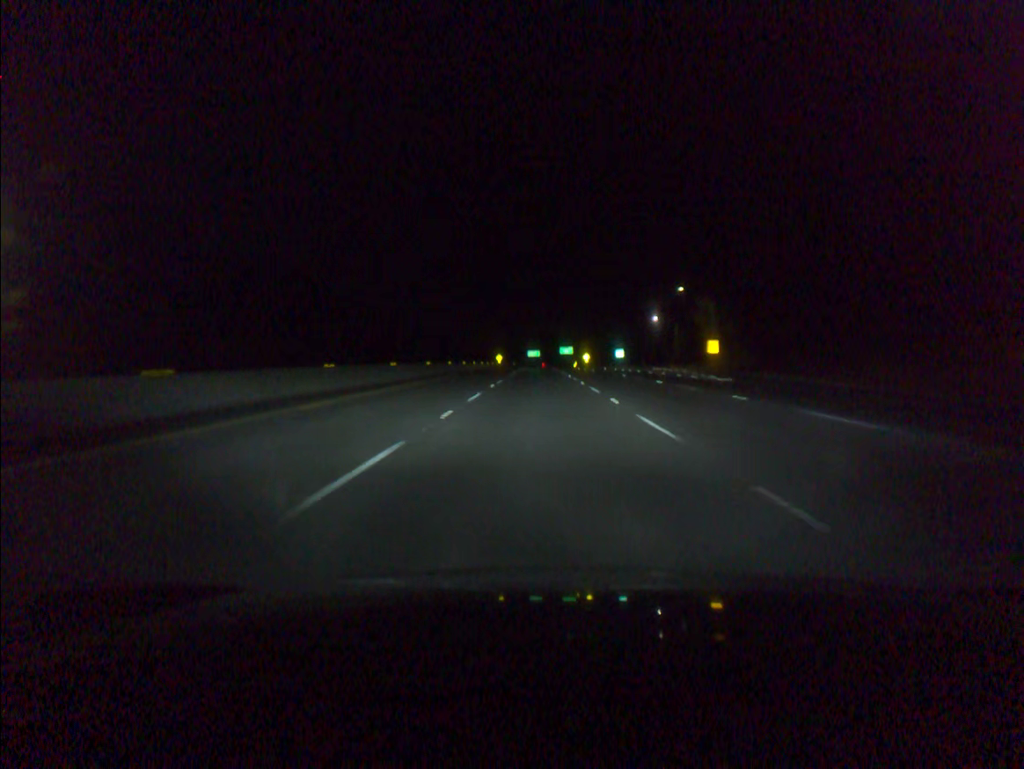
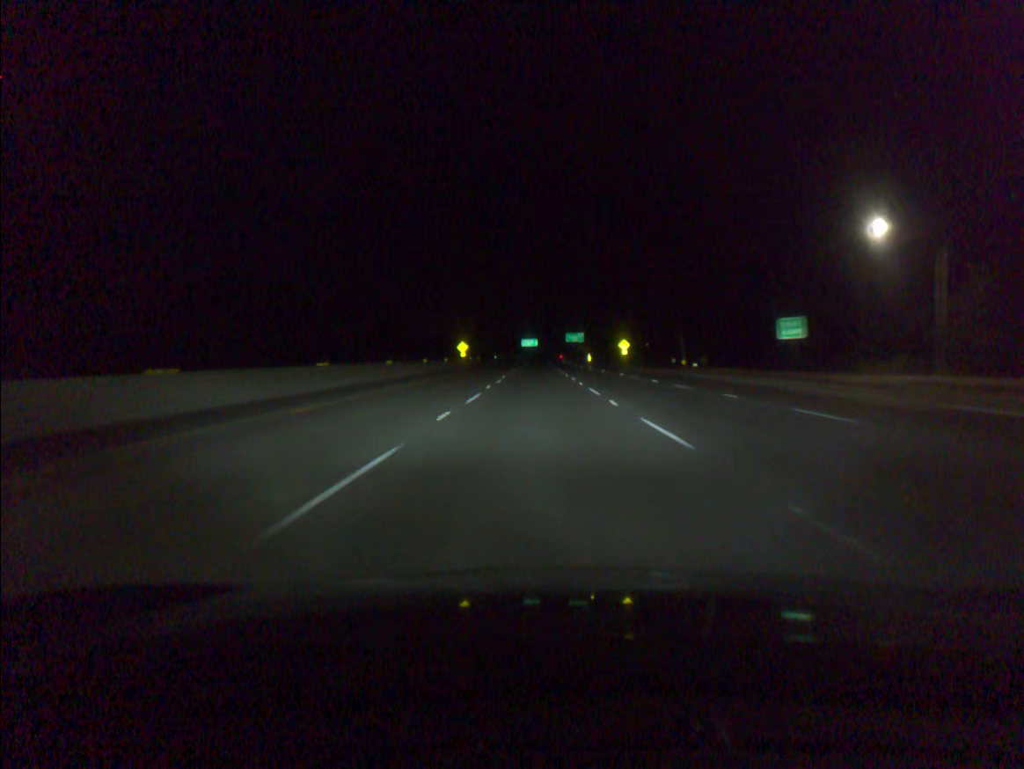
(-0.2, +102.5) m; 0°
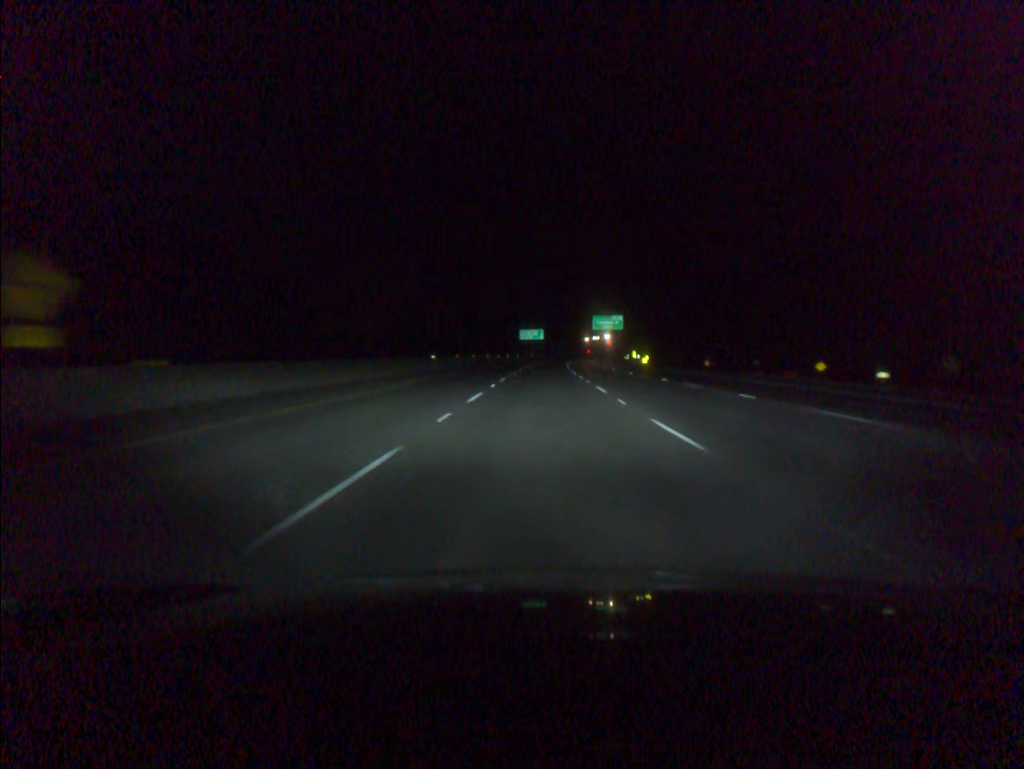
(-0.5, +102.9) m; 0°
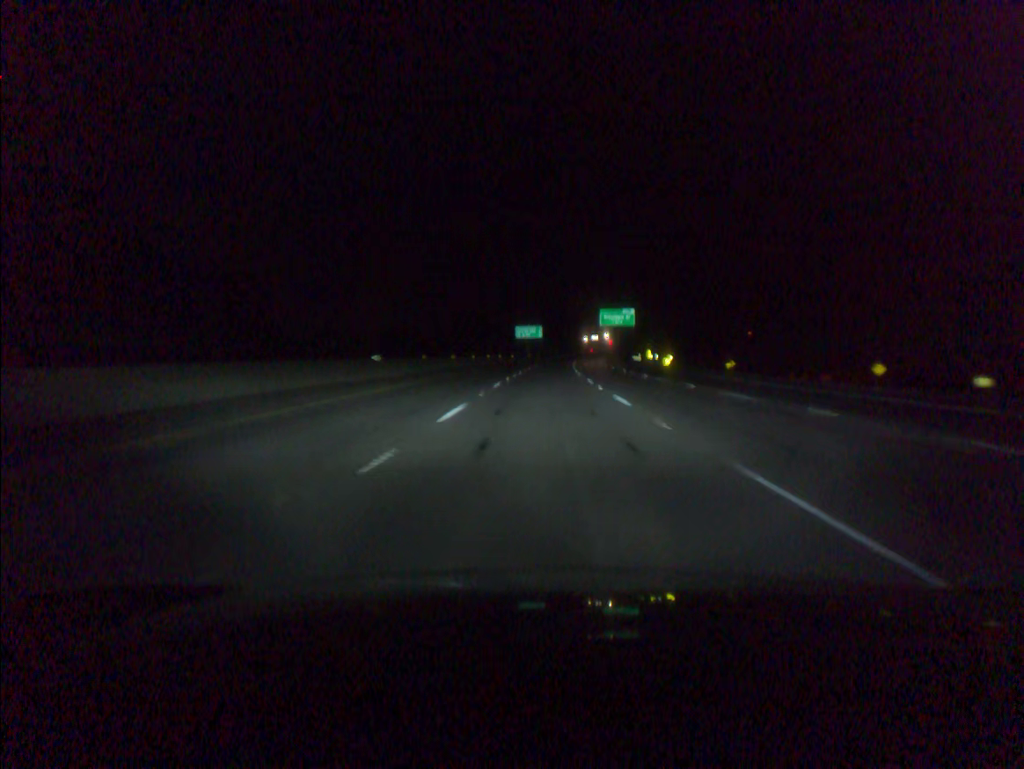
(0.0, +20.5) m; 0°
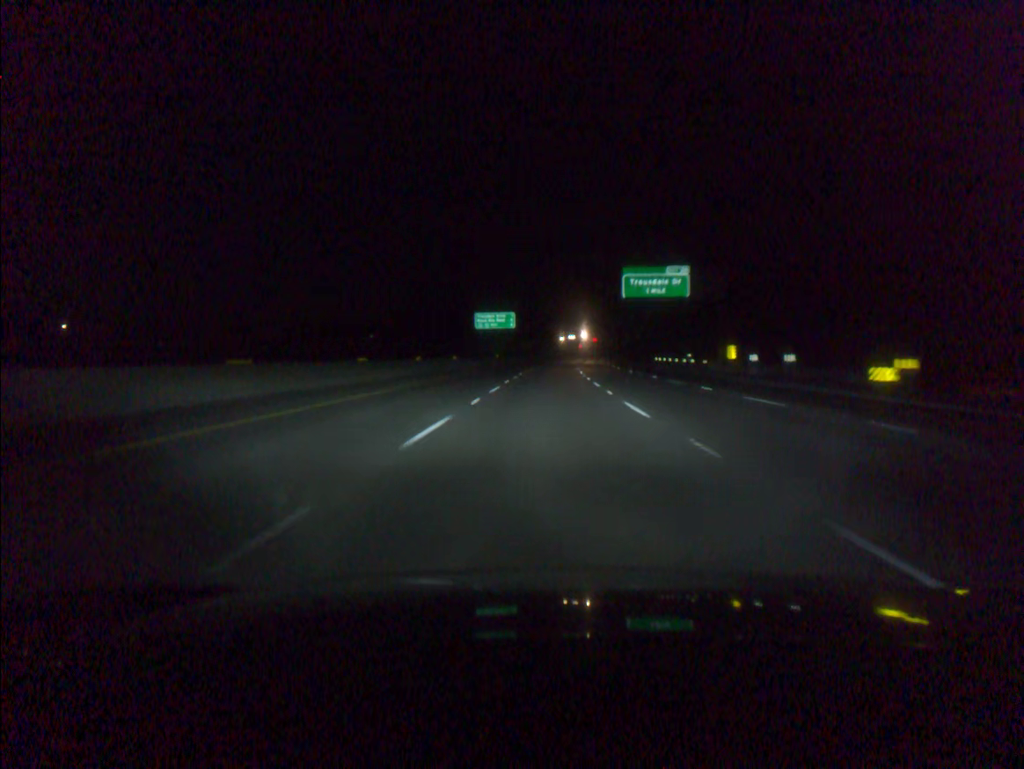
(+0.8, +61.5) m; +2°
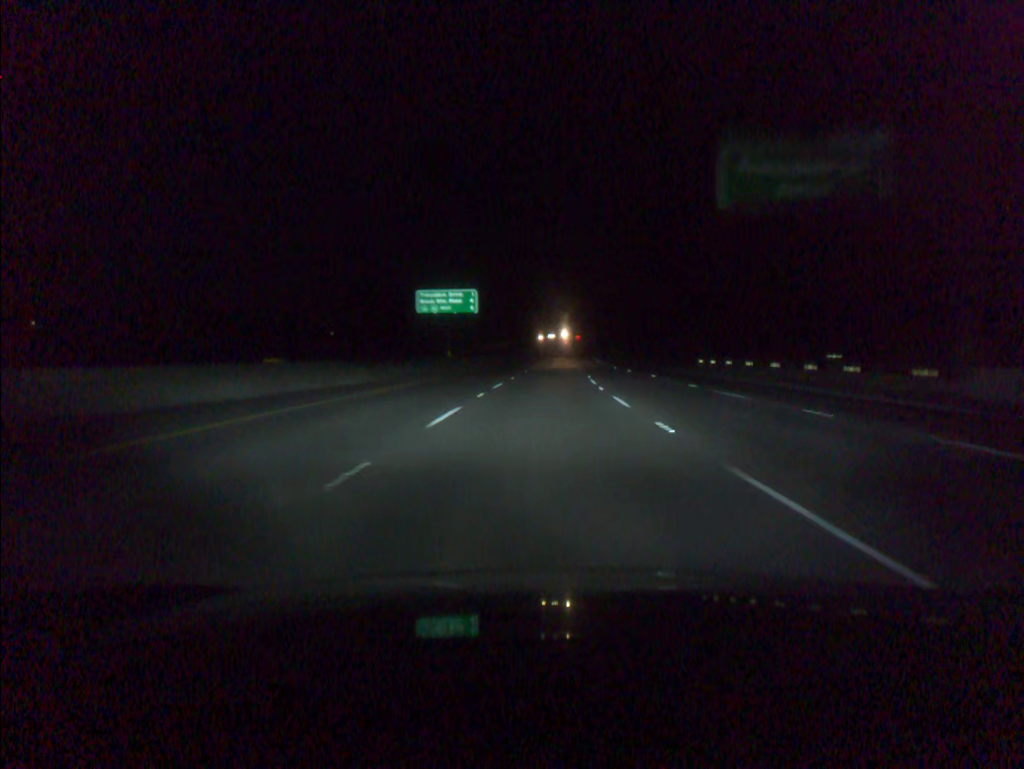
(+0.5, +41.0) m; +1°
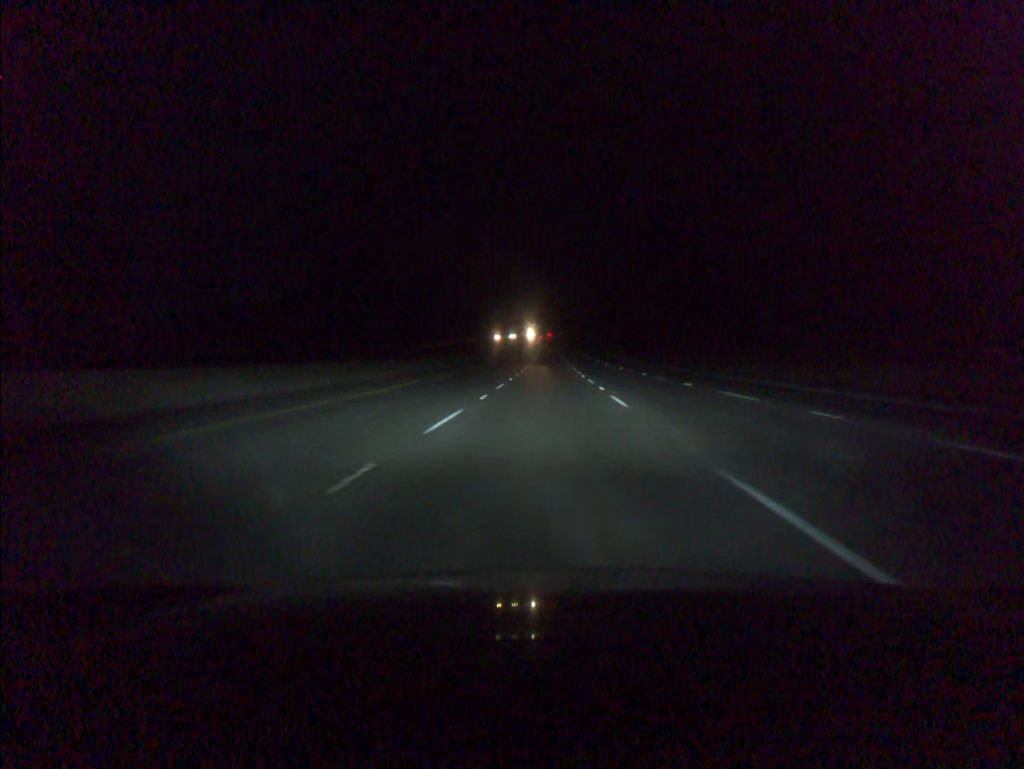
(+2.9, +102.2) m; +3°
